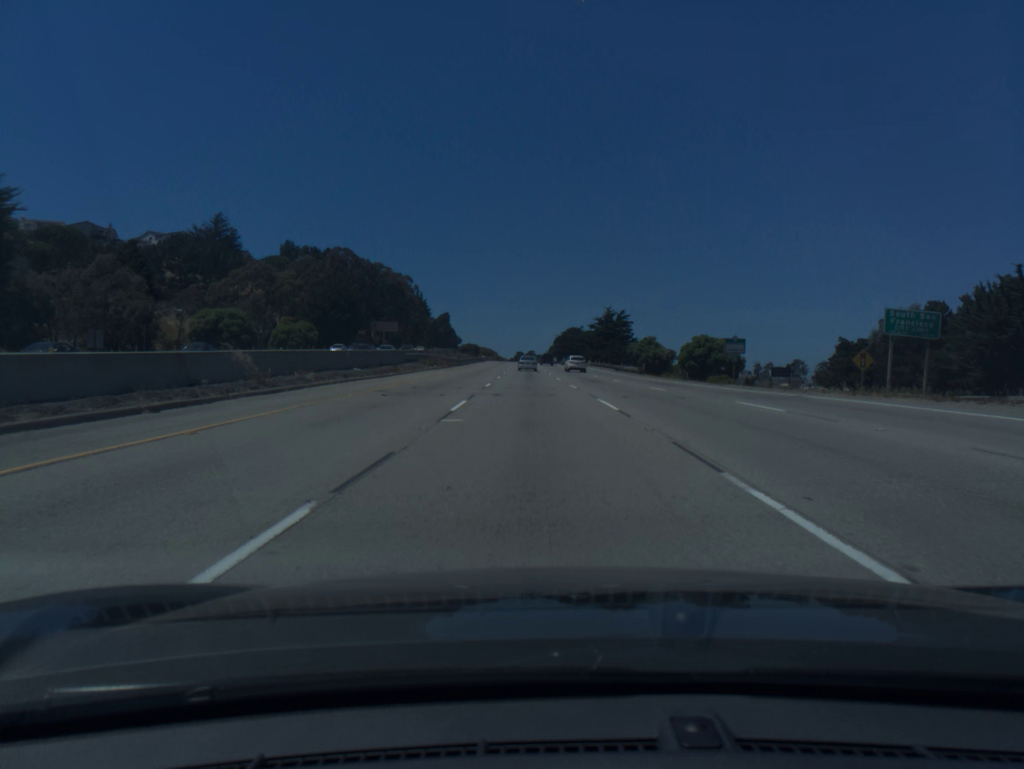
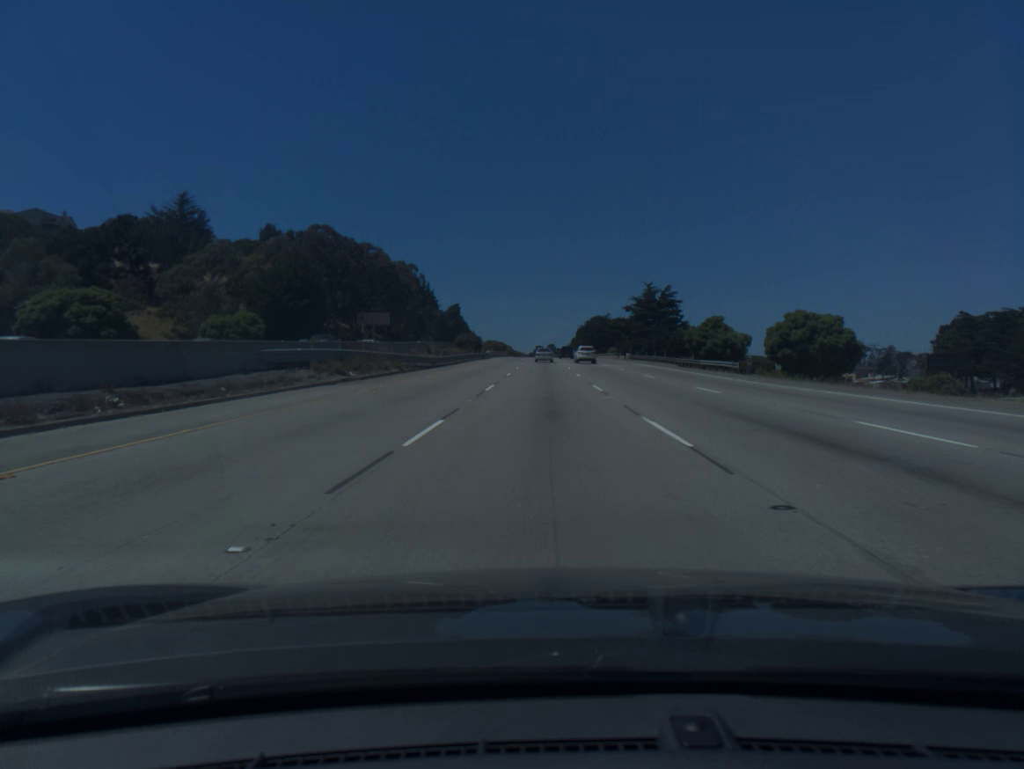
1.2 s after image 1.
(-0.5, +36.5) m; -1°
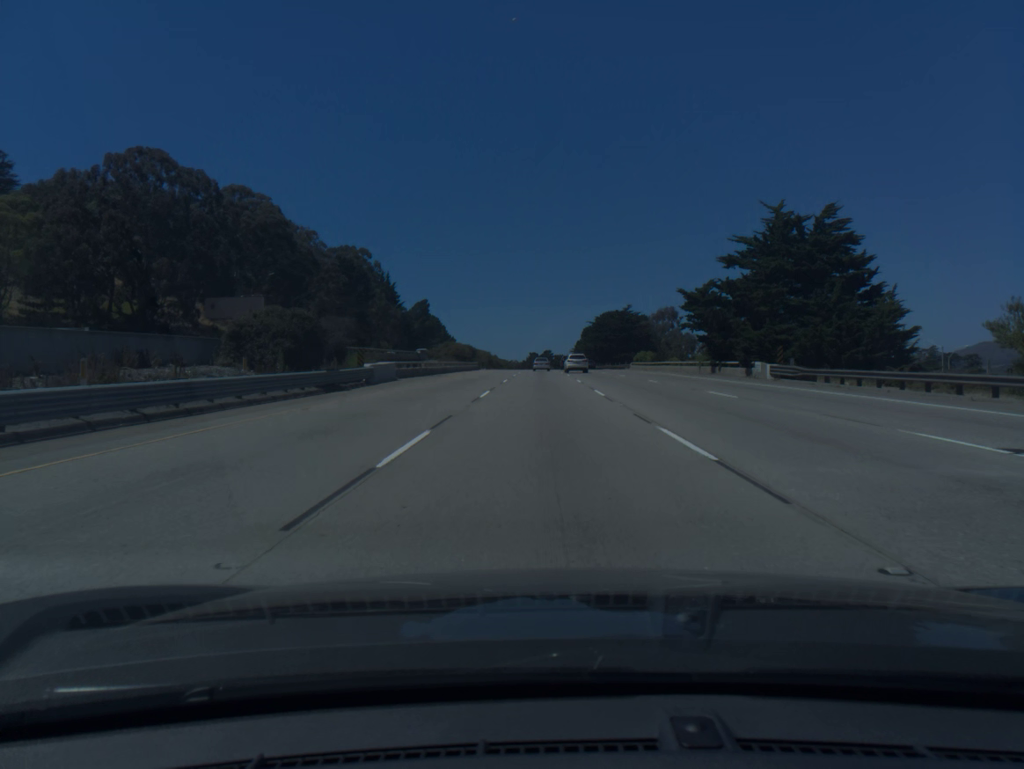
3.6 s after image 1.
(0.0, +74.7) m; 0°
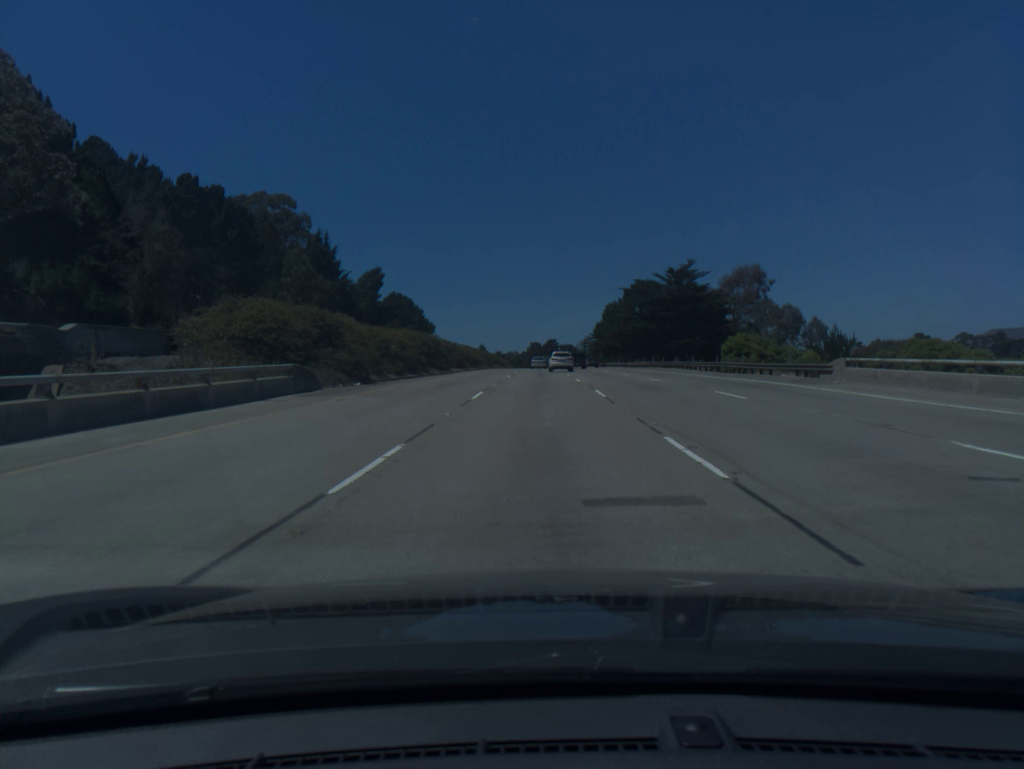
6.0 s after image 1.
(-0.1, +74.9) m; 0°
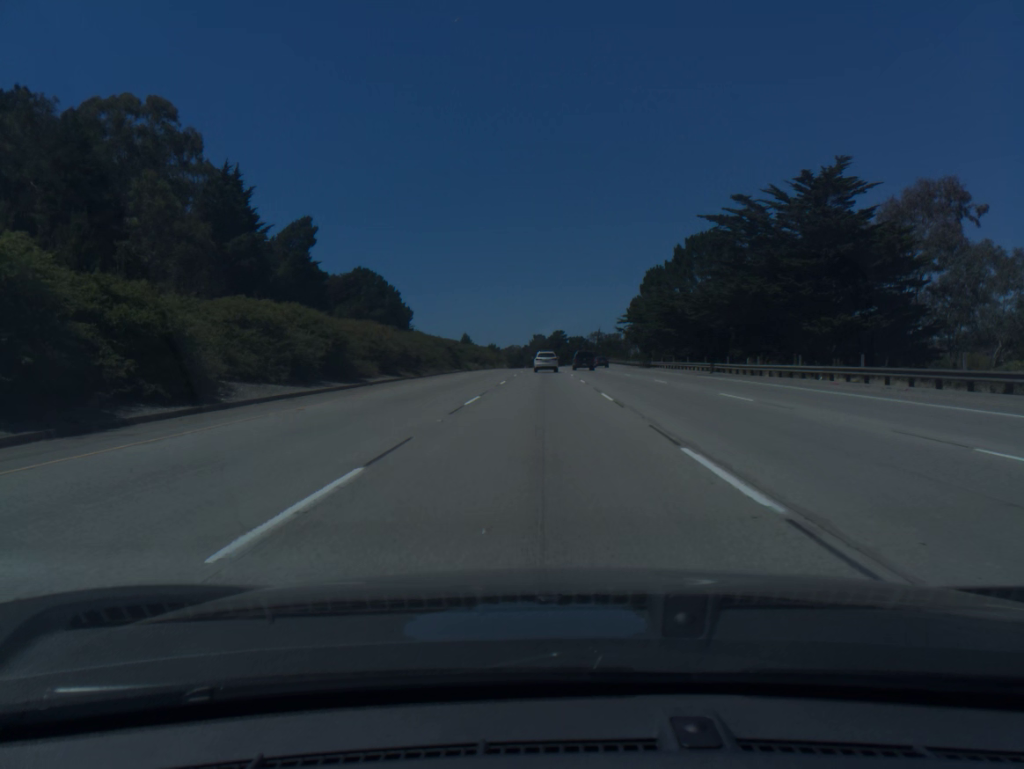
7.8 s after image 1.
(-0.1, +56.1) m; 0°
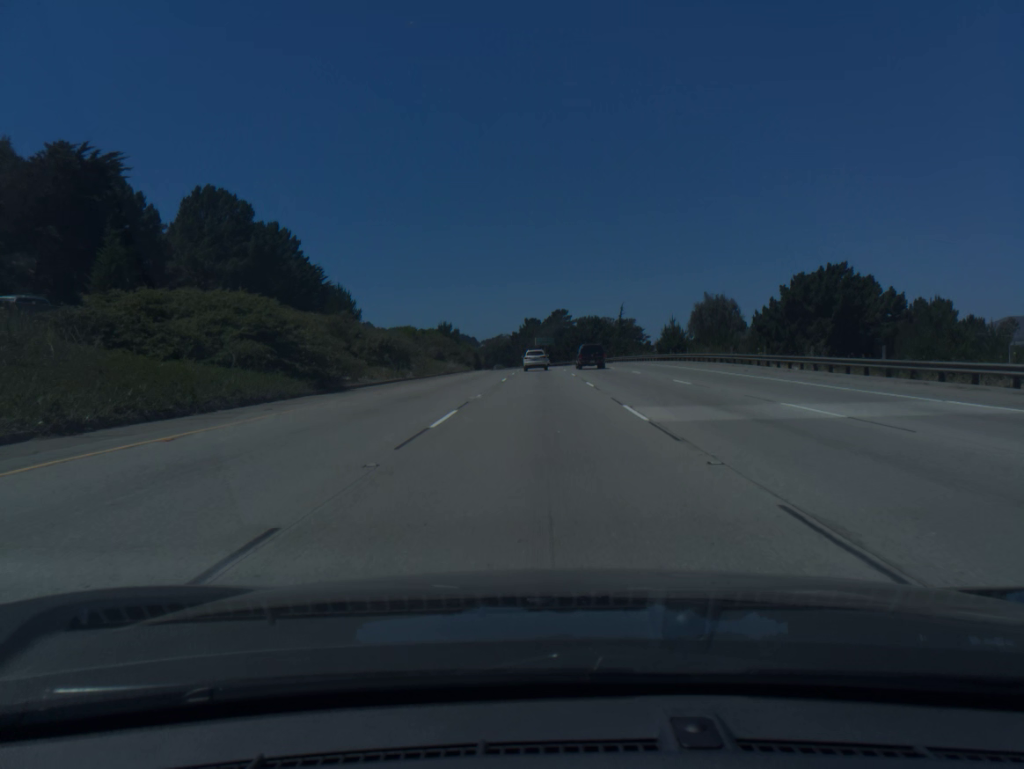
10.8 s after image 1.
(+0.1, +93.8) m; 0°
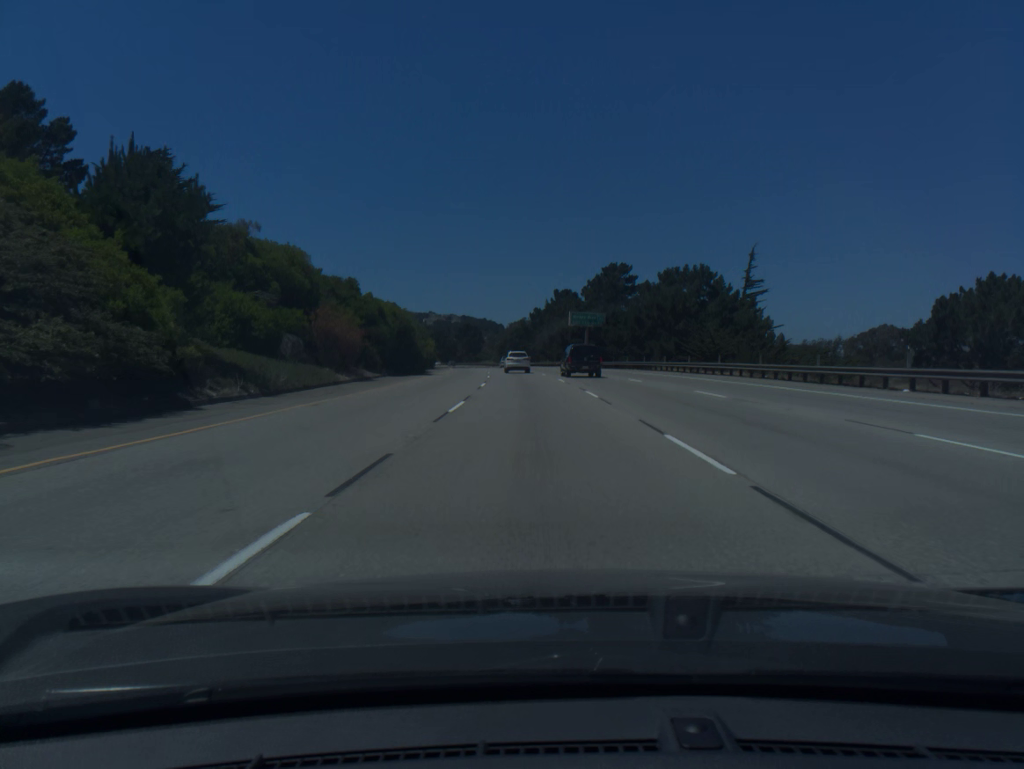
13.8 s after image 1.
(-0.9, +94.0) m; -2°
